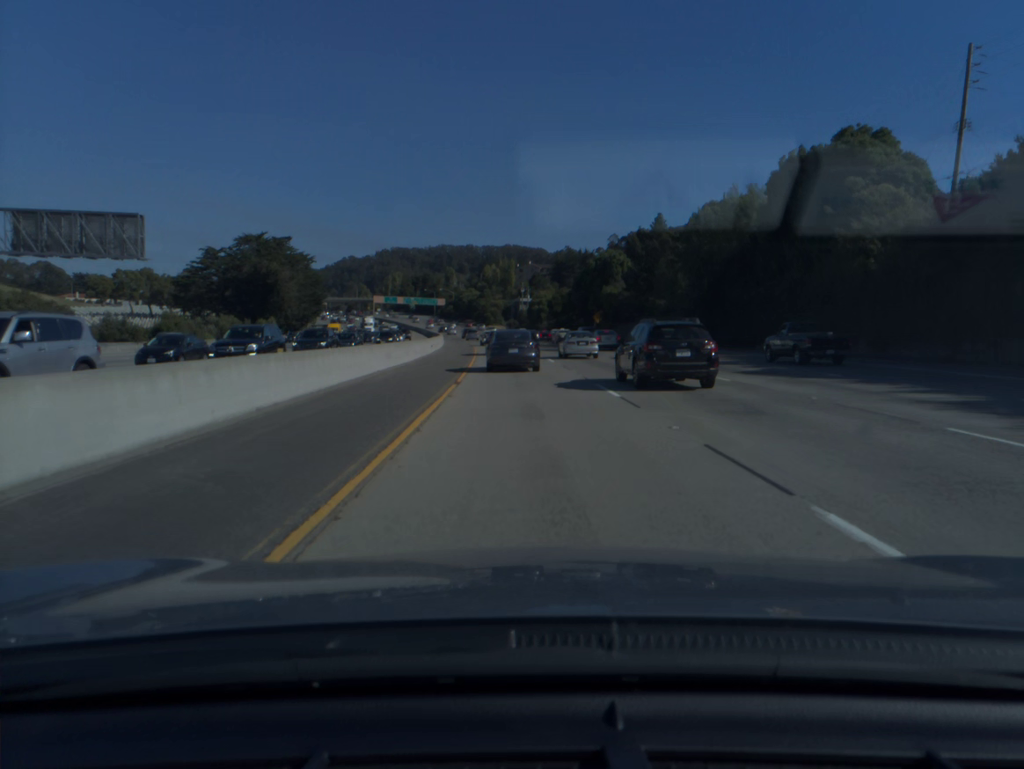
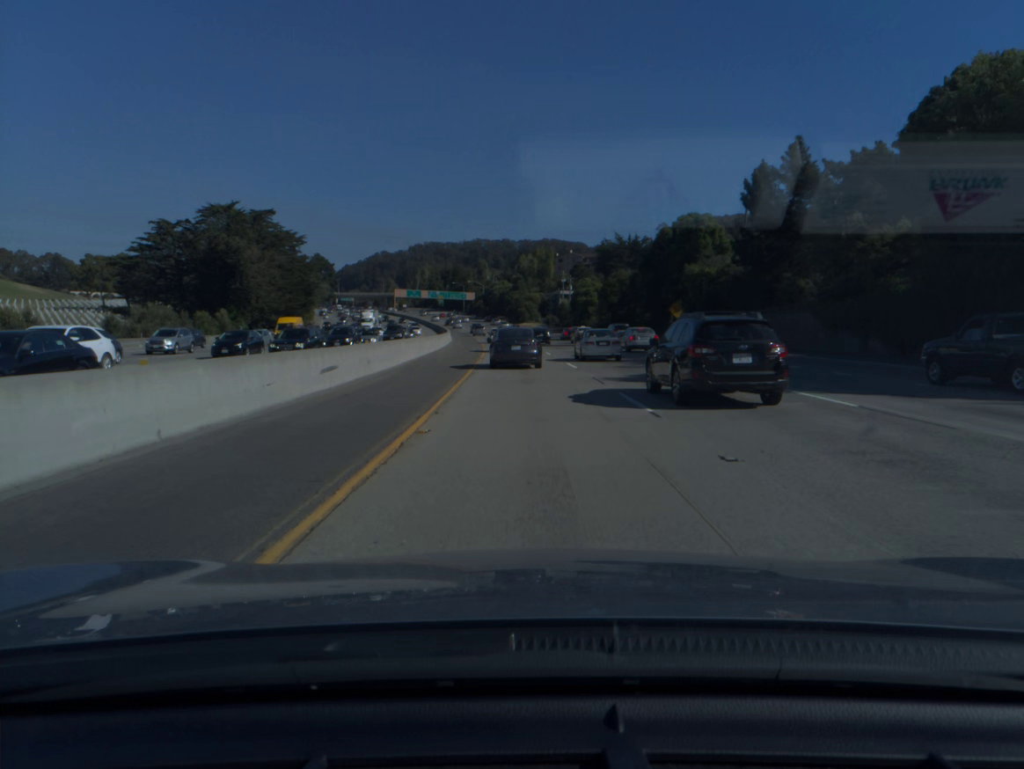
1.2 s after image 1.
(-0.9, +35.5) m; -3°
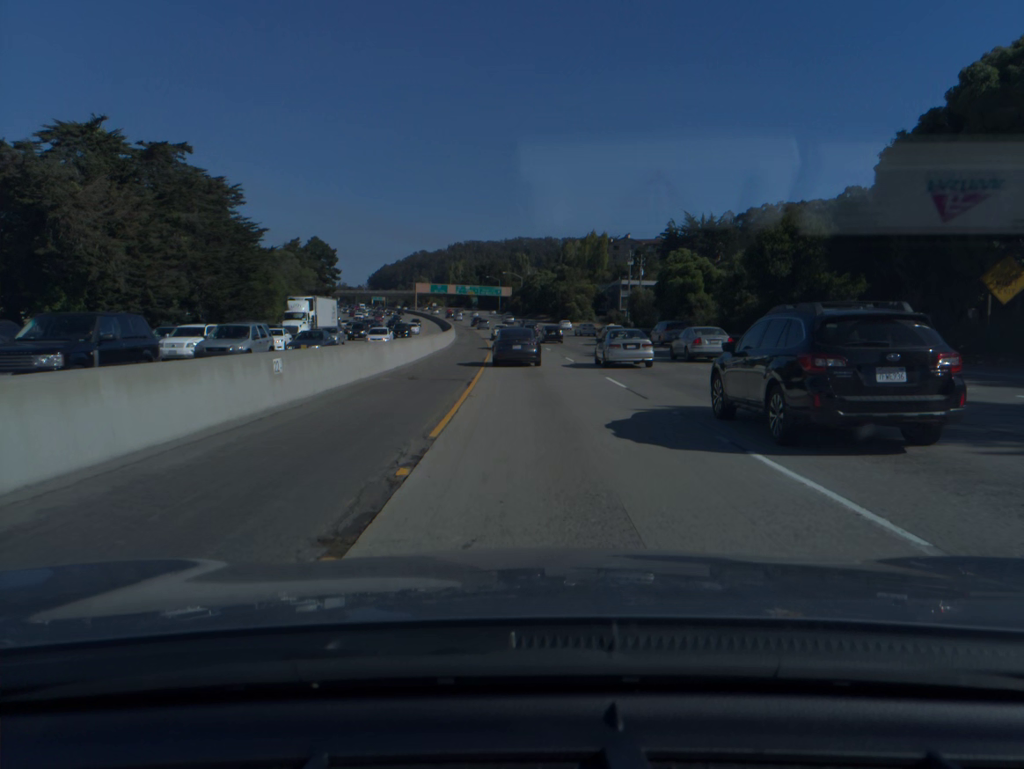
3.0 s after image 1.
(-1.5, +52.6) m; -3°
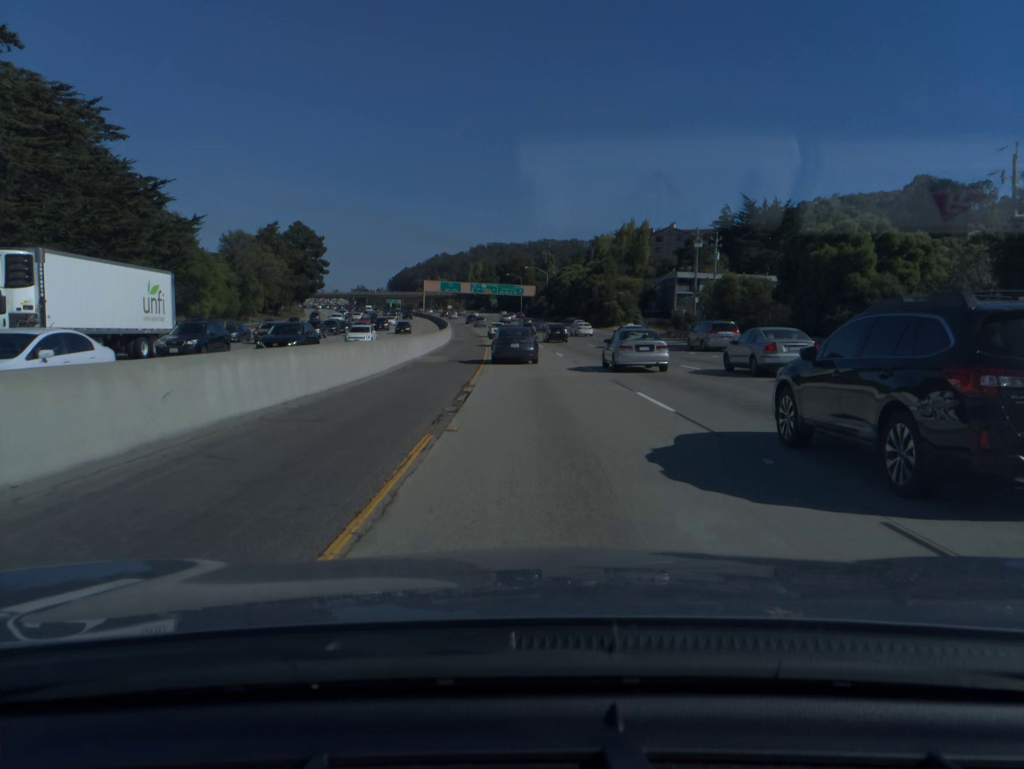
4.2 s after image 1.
(-0.5, +34.9) m; -2°
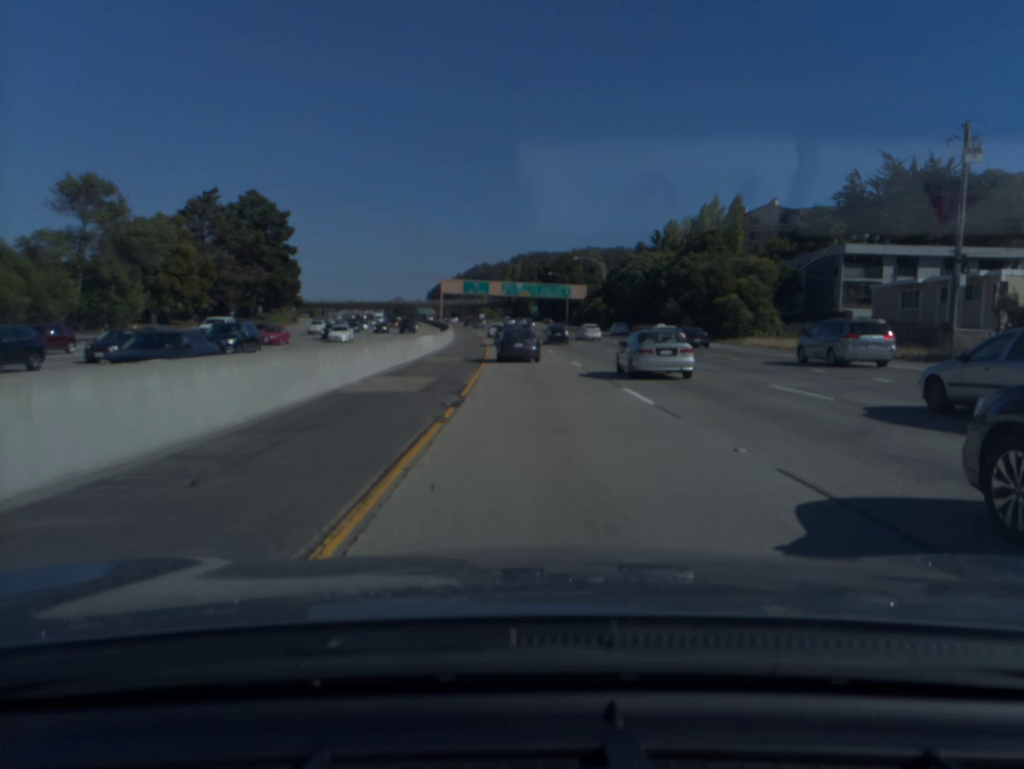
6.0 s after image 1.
(-1.2, +52.4) m; -3°
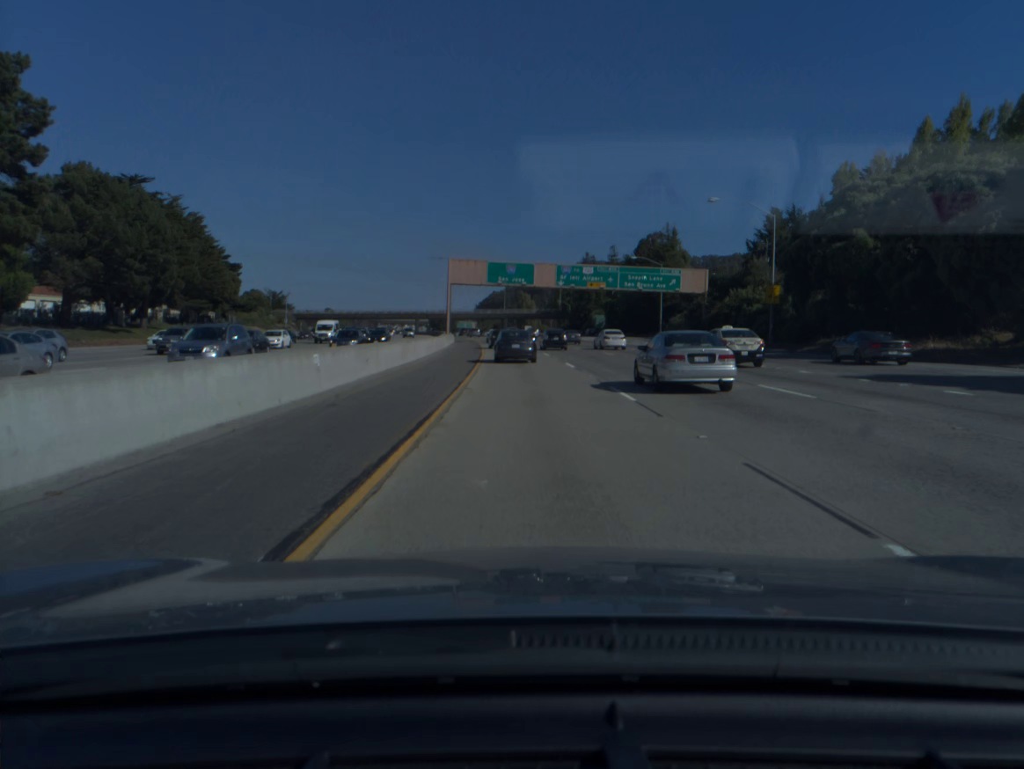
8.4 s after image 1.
(-2.3, +70.4) m; -4°
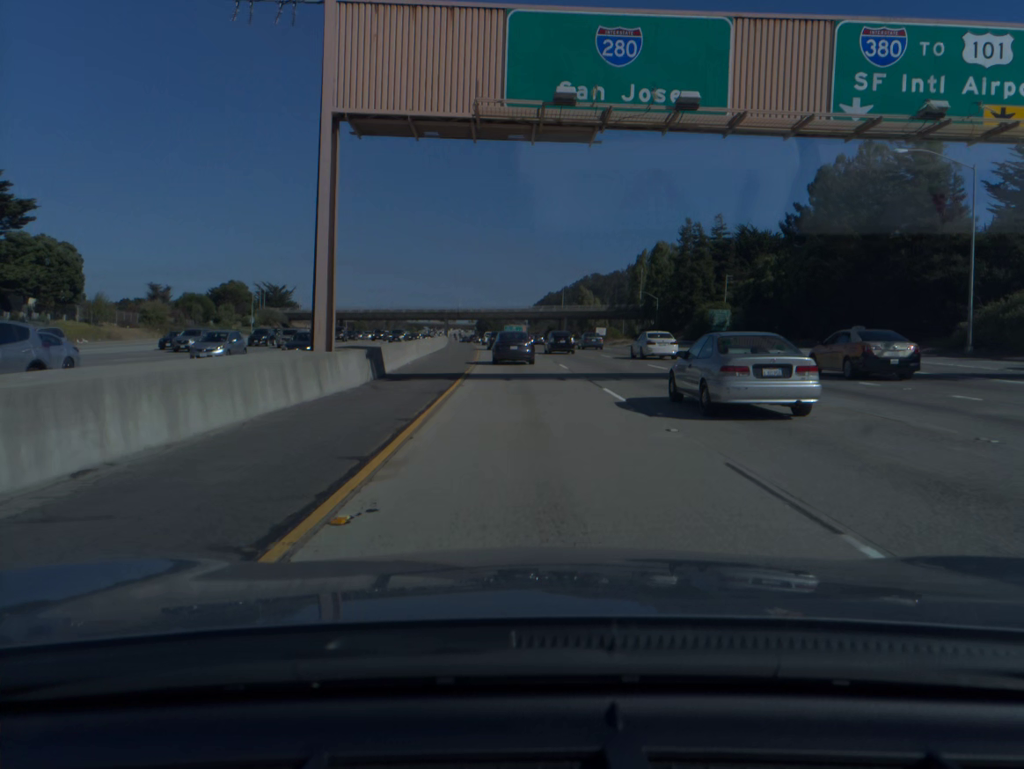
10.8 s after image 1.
(-2.5, +71.6) m; -4°
